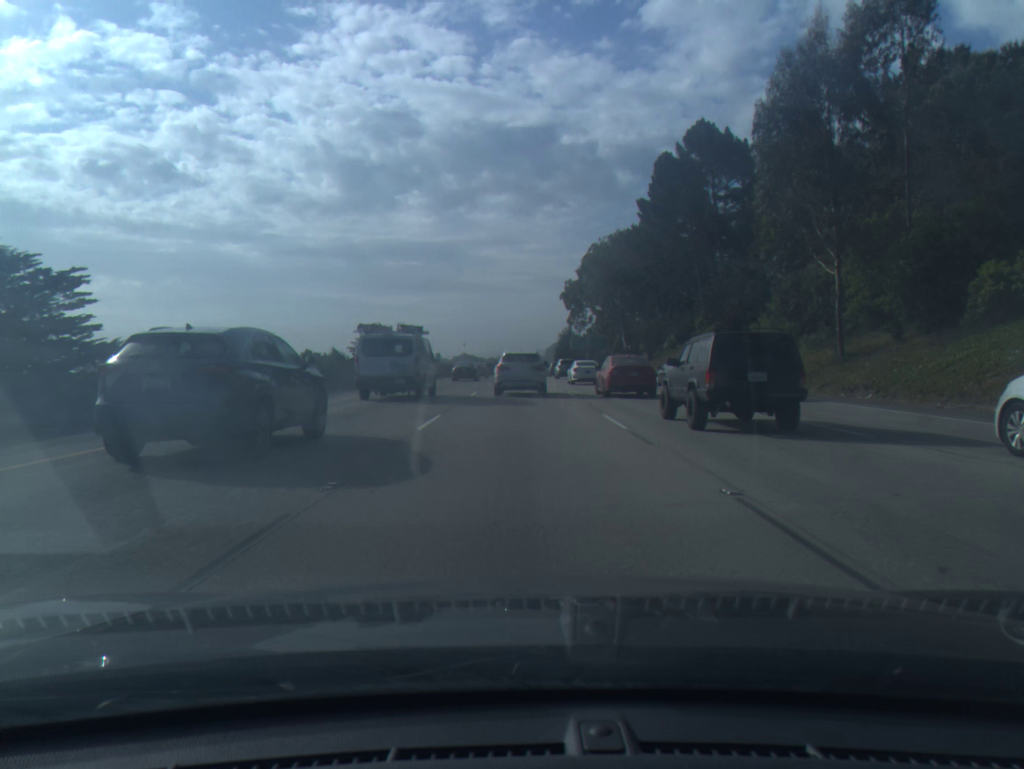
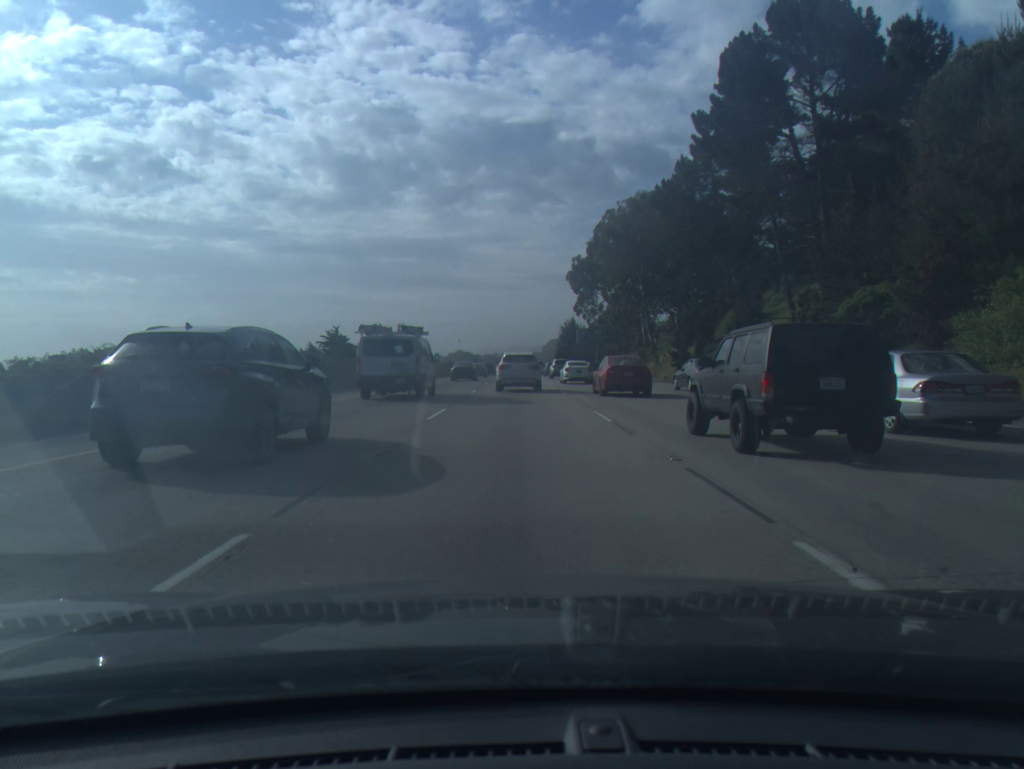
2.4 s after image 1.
(0.0, +26.6) m; 0°
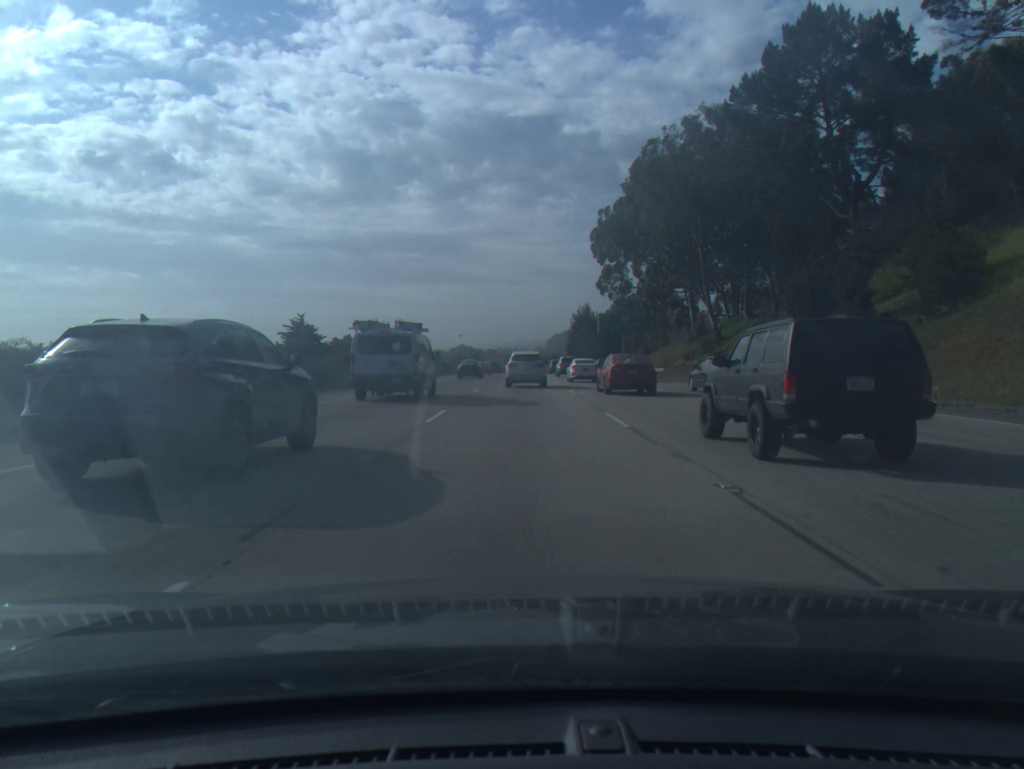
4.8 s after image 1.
(-0.1, +30.3) m; 0°
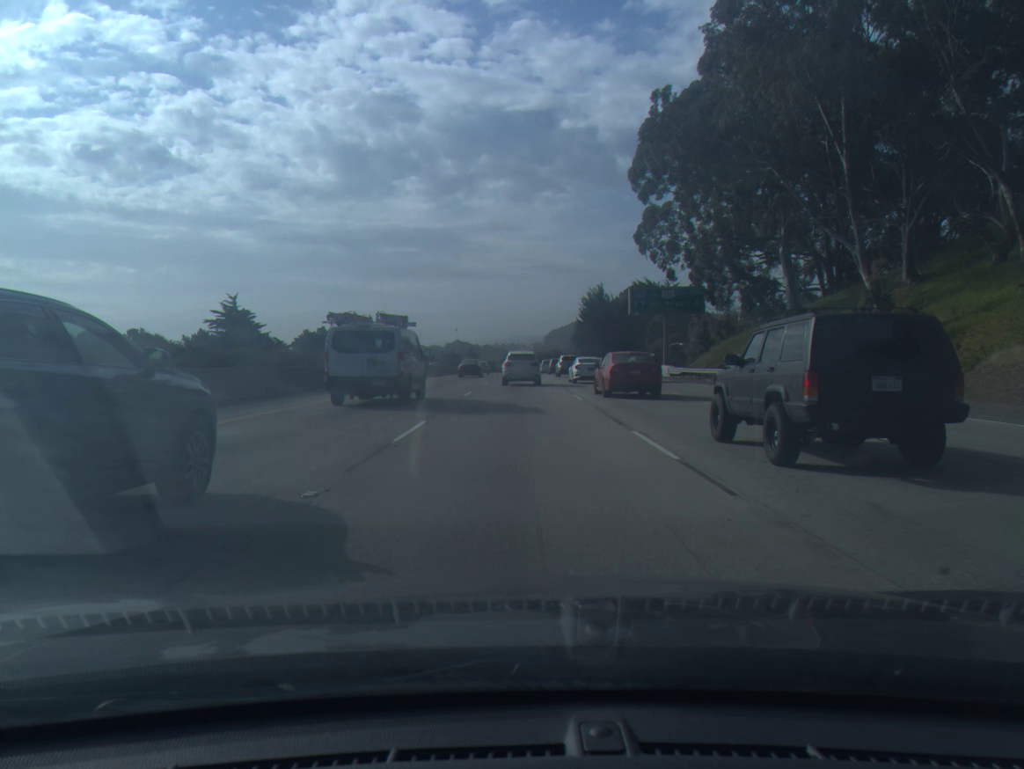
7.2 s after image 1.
(+0.1, +32.7) m; 0°
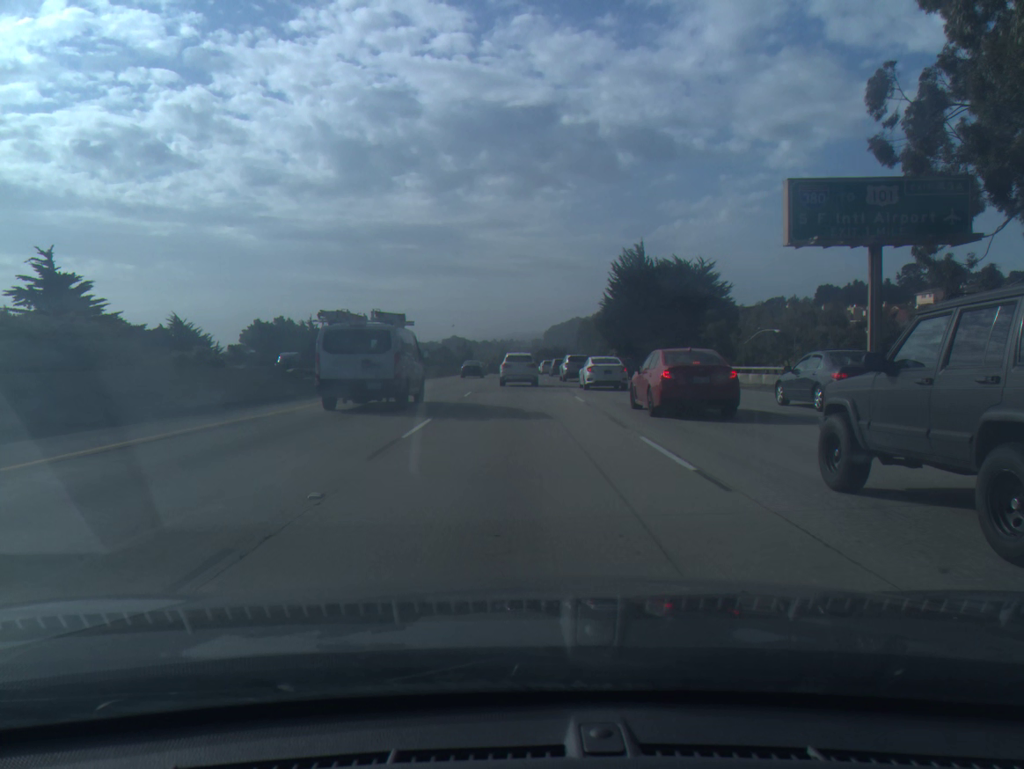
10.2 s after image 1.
(0.0, +43.3) m; 0°
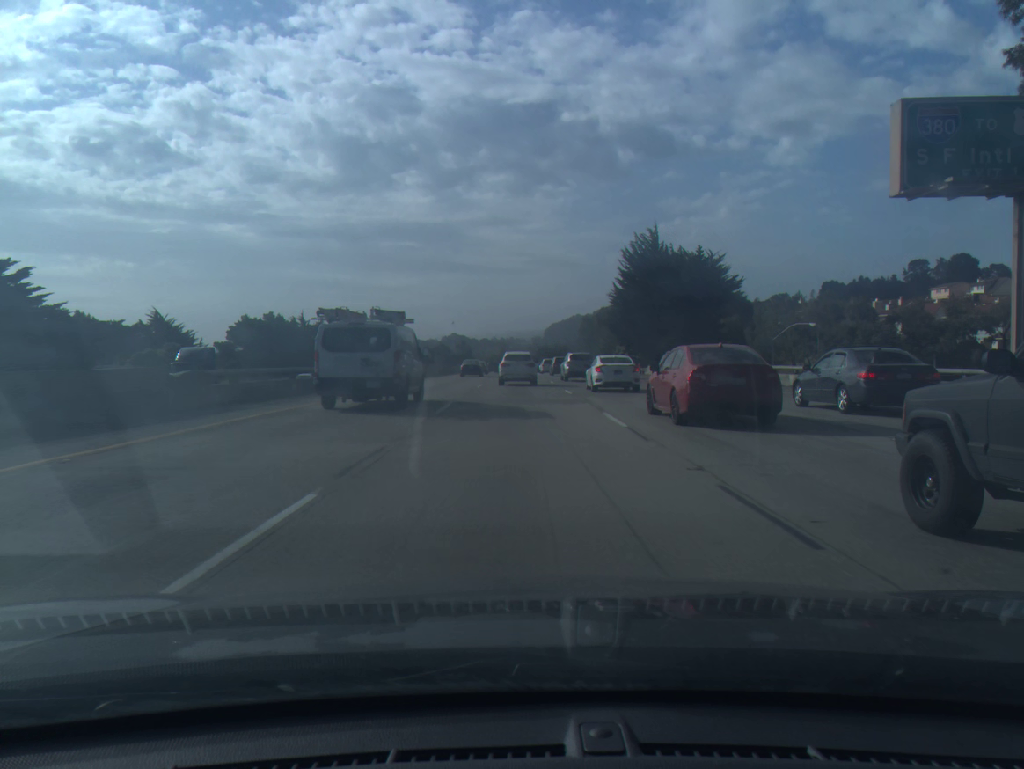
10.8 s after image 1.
(0.0, +8.9) m; 0°
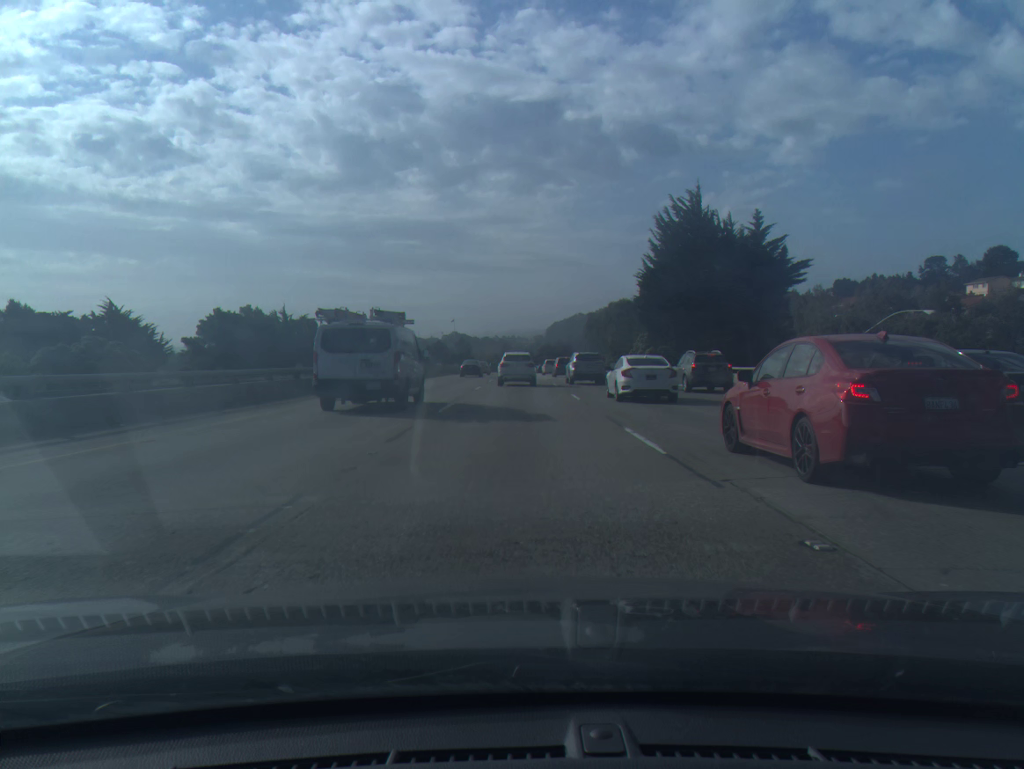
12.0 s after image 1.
(0.0, +17.9) m; 0°
